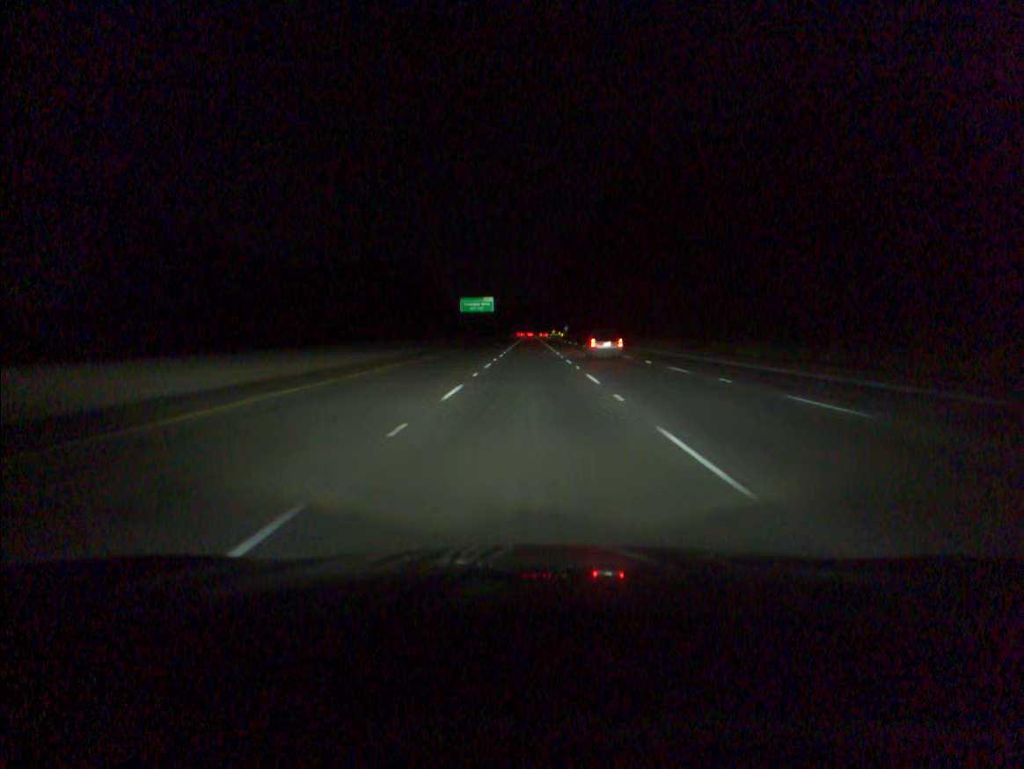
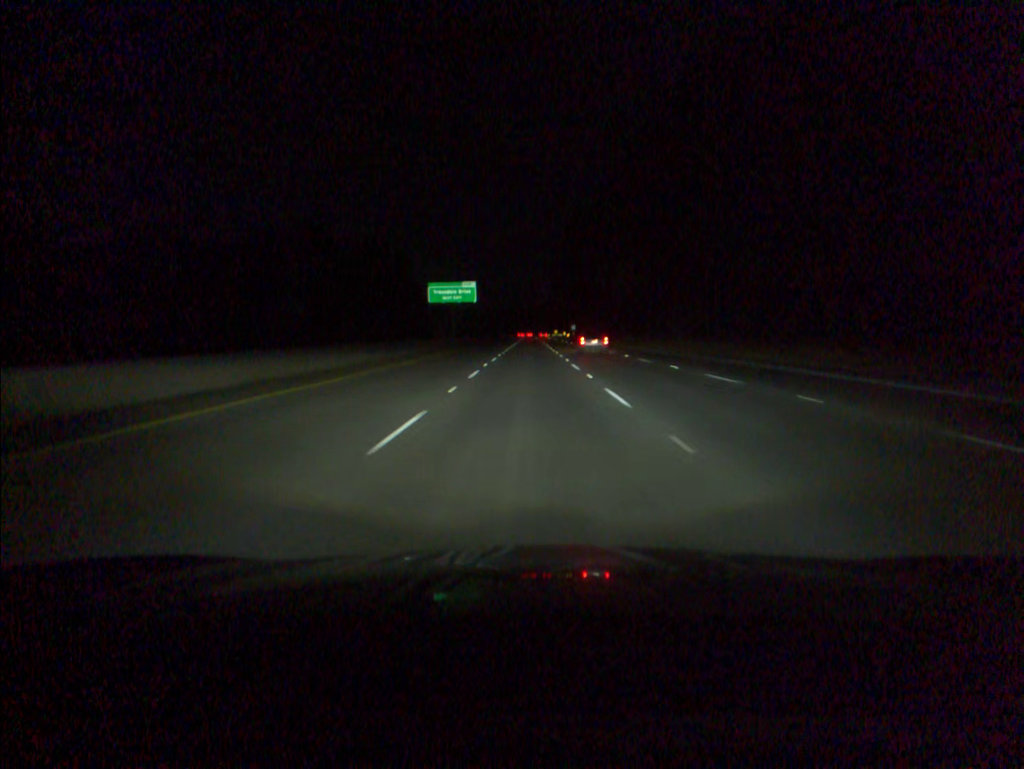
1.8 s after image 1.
(+0.1, +50.7) m; 0°
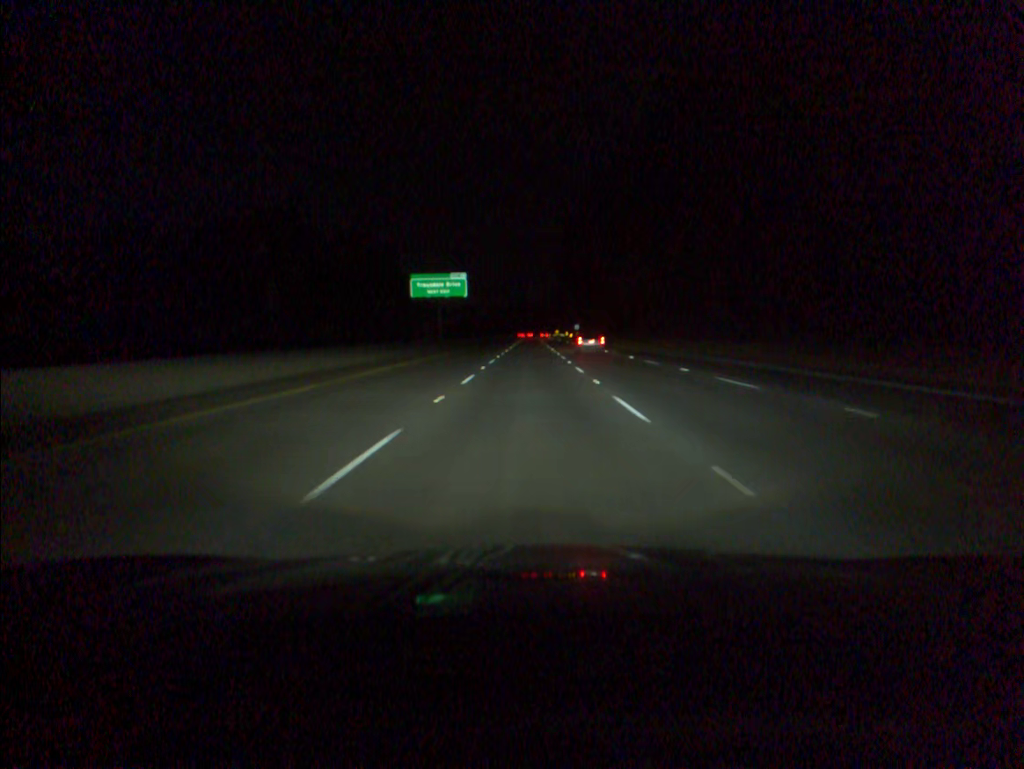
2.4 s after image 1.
(0.0, +16.9) m; 0°
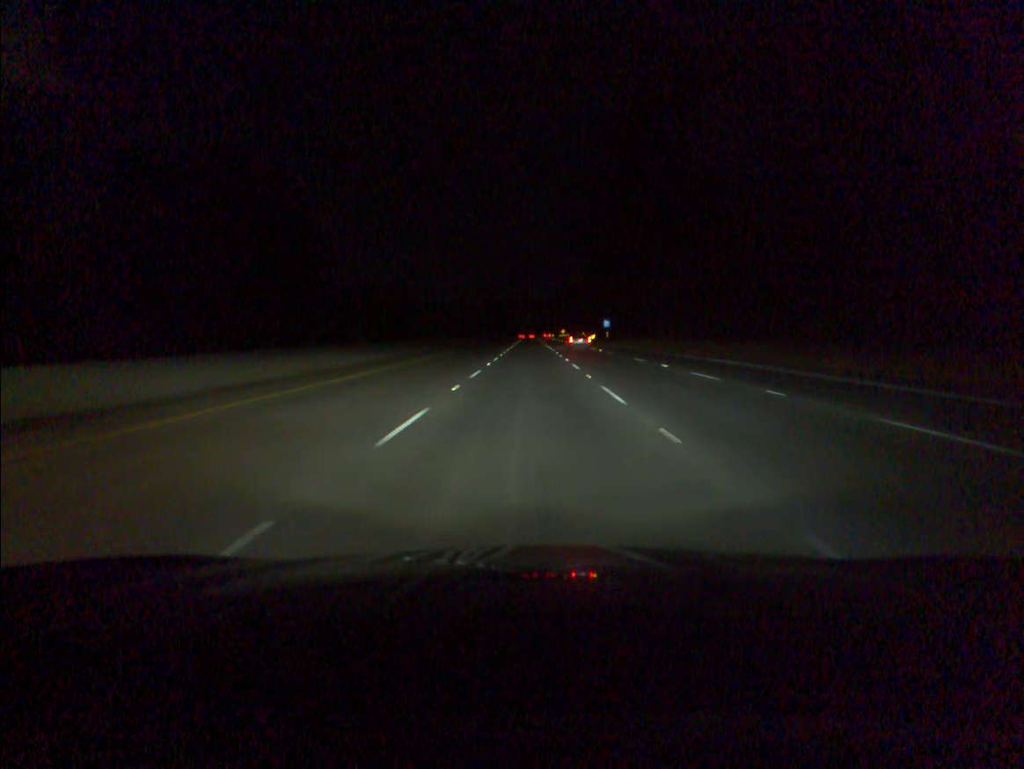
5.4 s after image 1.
(0.0, +84.2) m; 0°
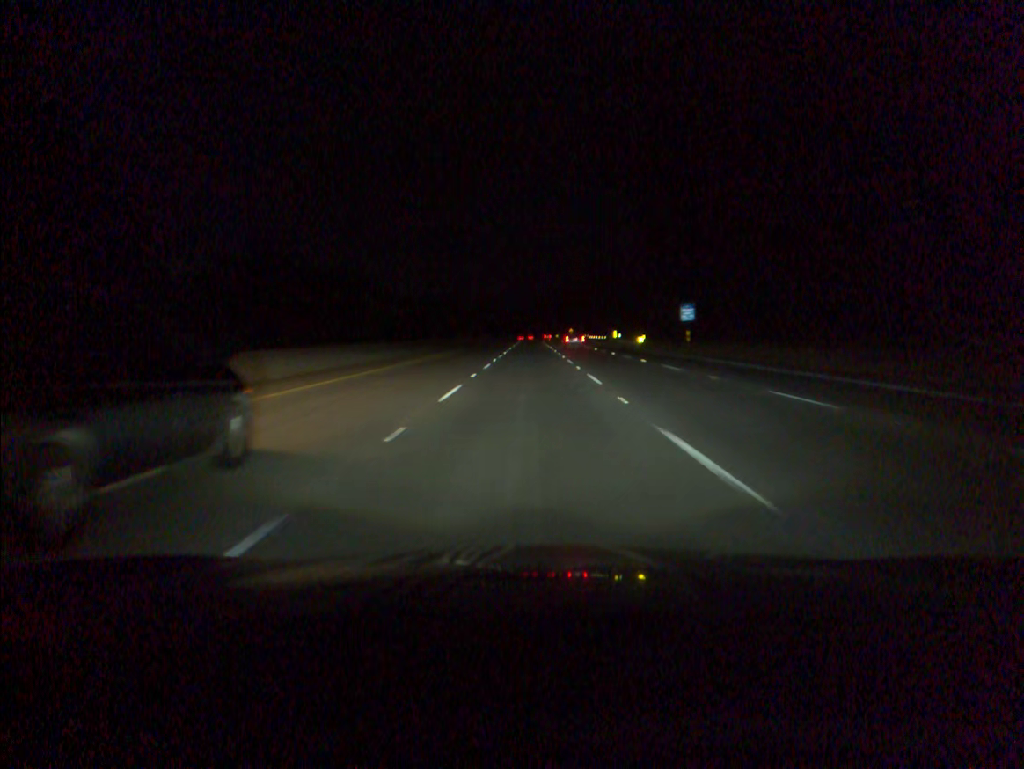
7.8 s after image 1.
(0.0, +67.2) m; 0°
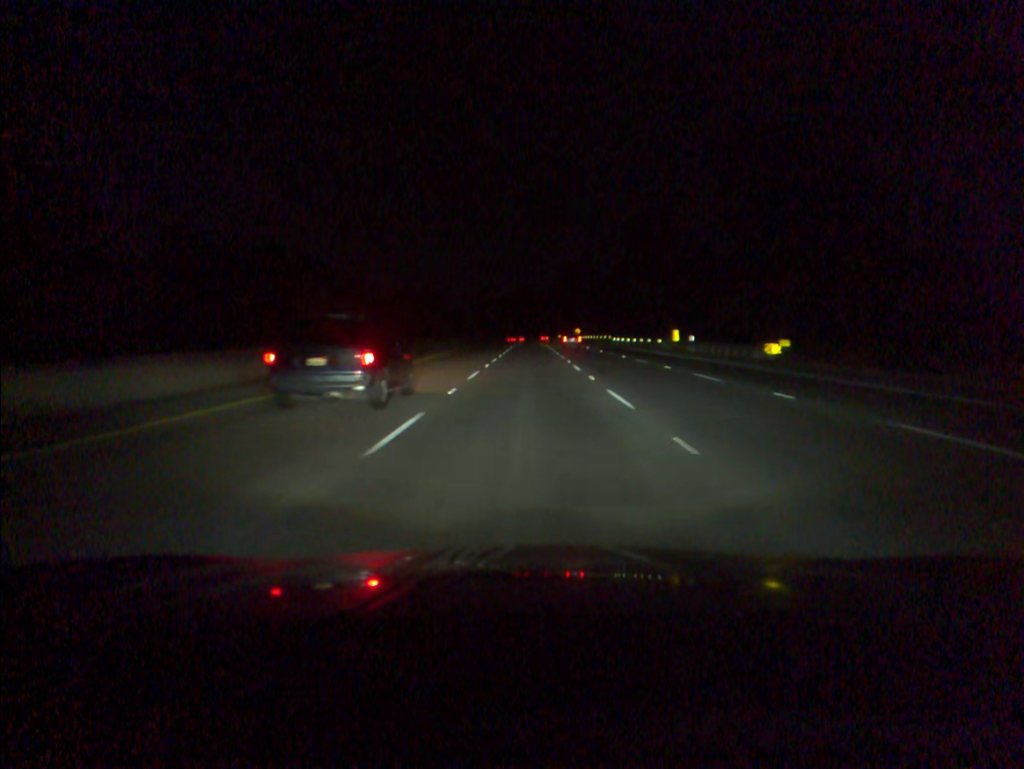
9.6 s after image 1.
(+0.1, +50.4) m; 0°
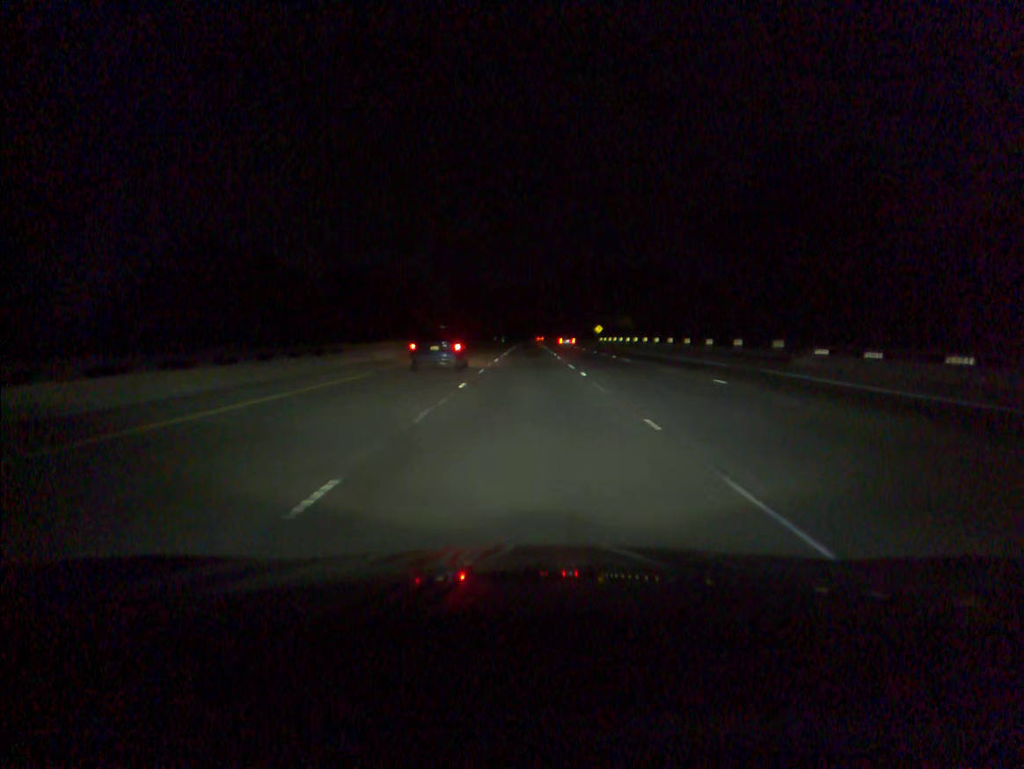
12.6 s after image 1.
(-0.1, +83.8) m; 0°
